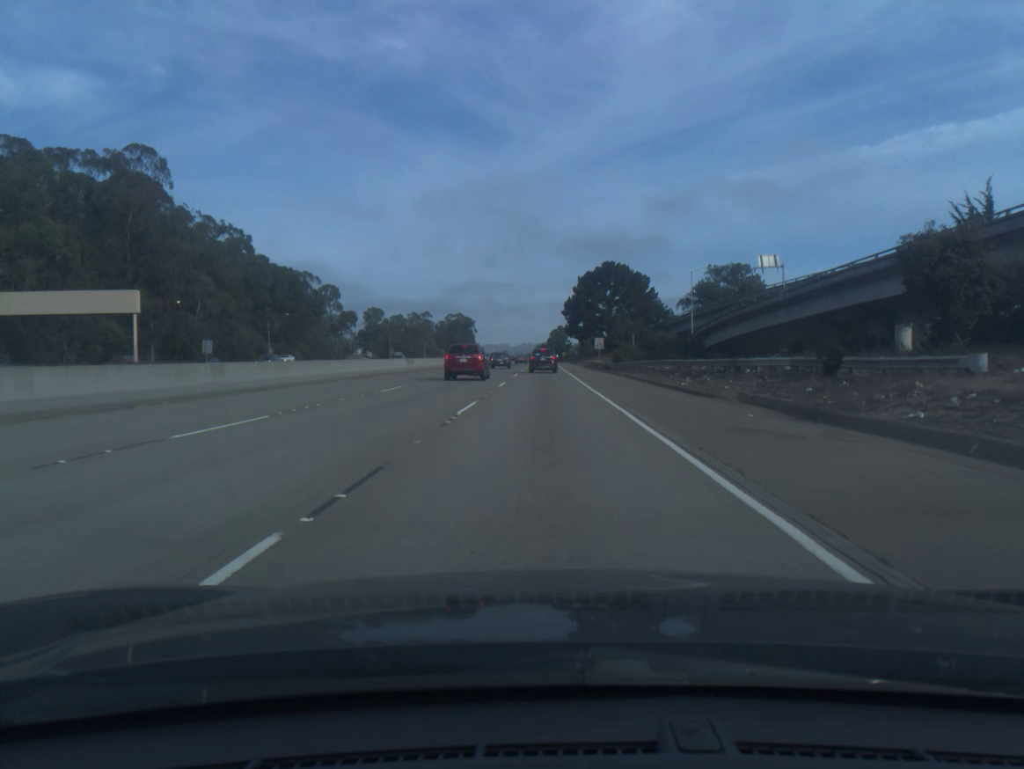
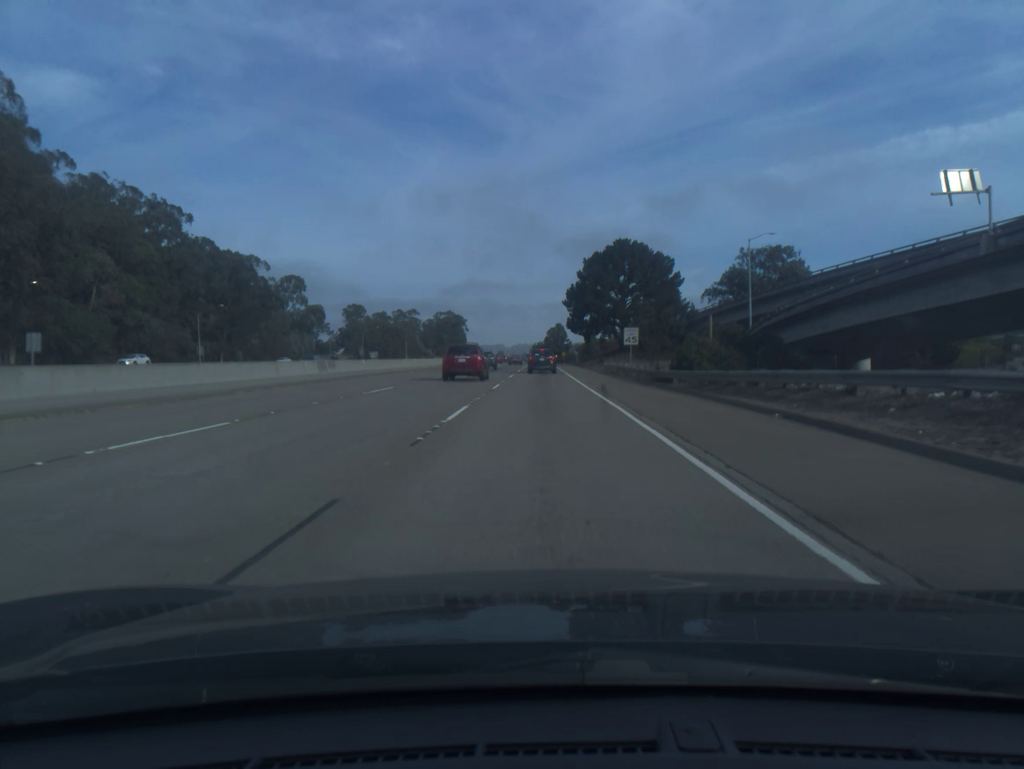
(+0.1, +31.2) m; 0°
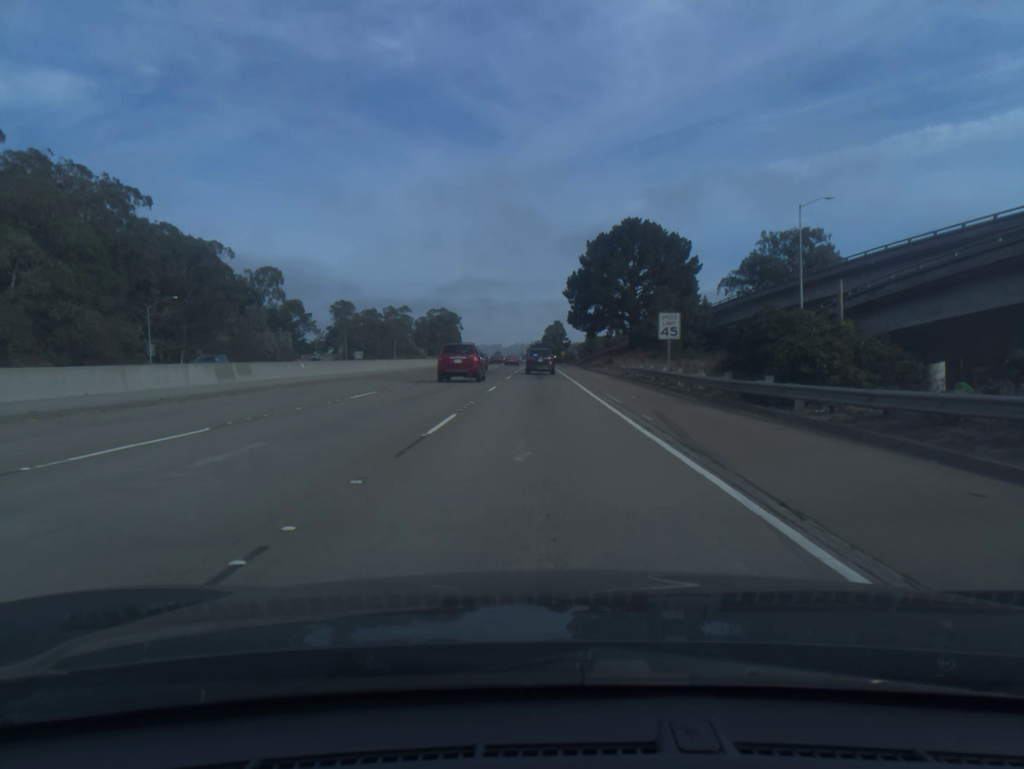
(0.0, +15.6) m; 0°
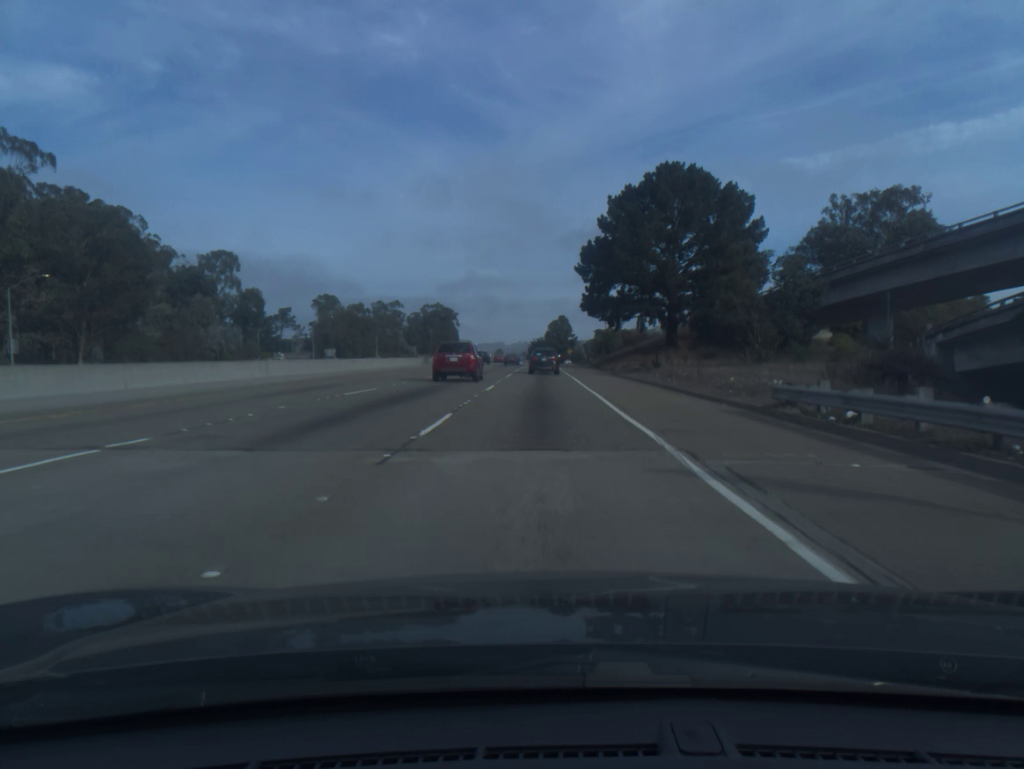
(0.0, +30.5) m; 0°
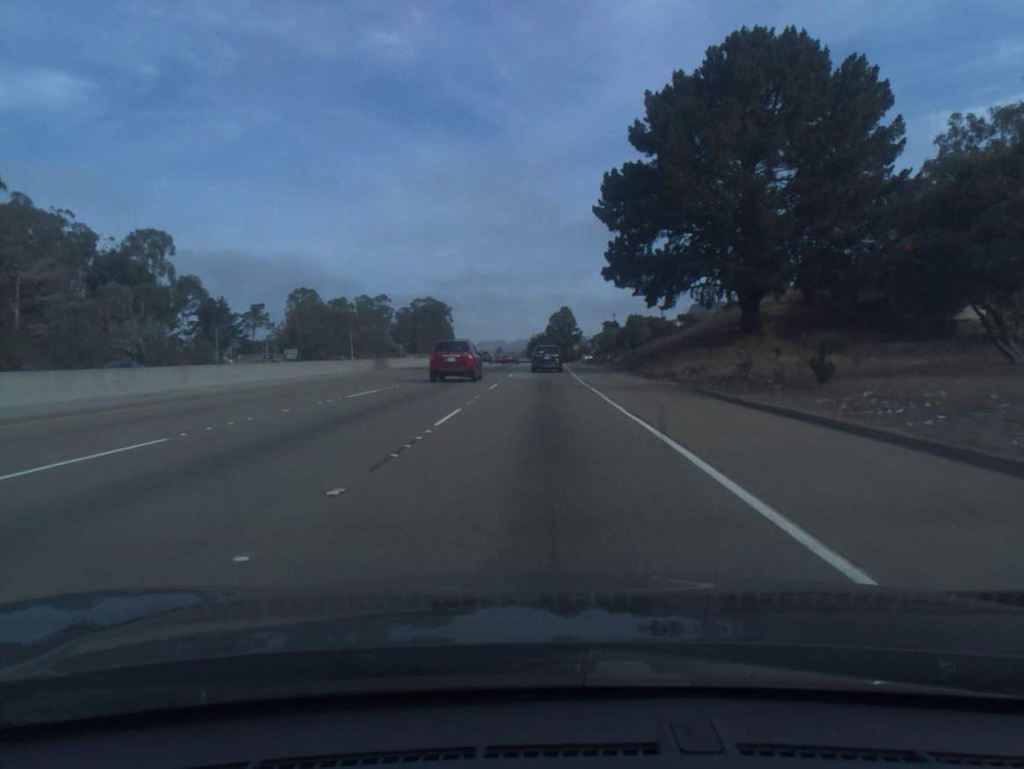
(0.0, +29.3) m; 0°
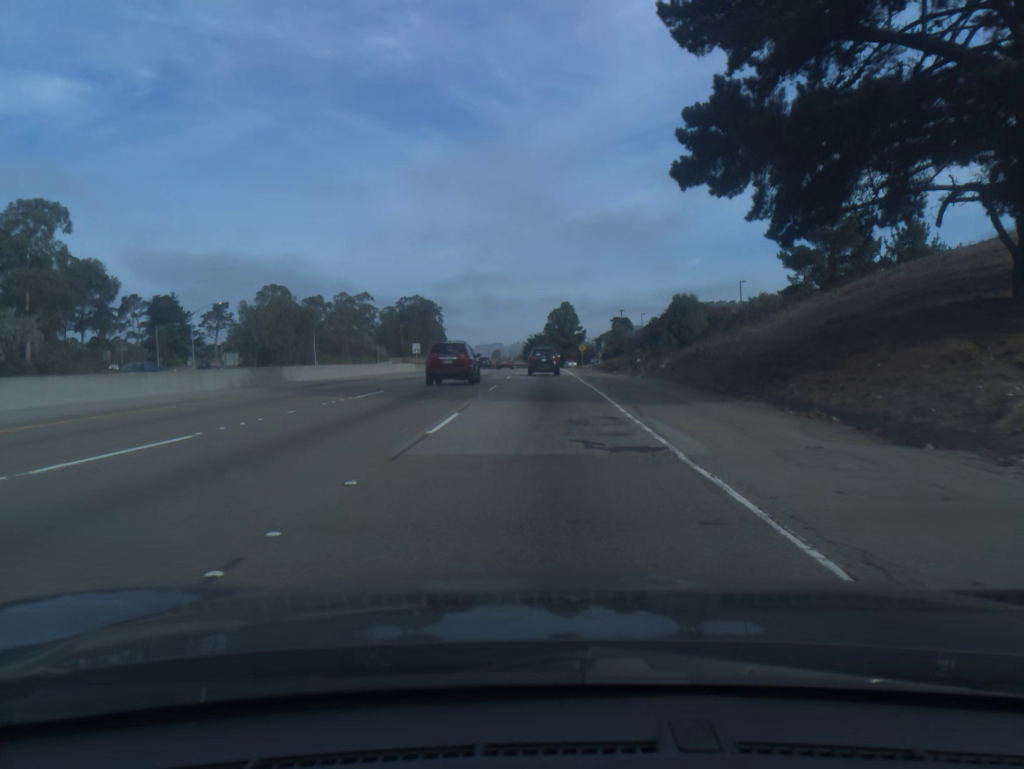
(0.0, +28.7) m; 0°
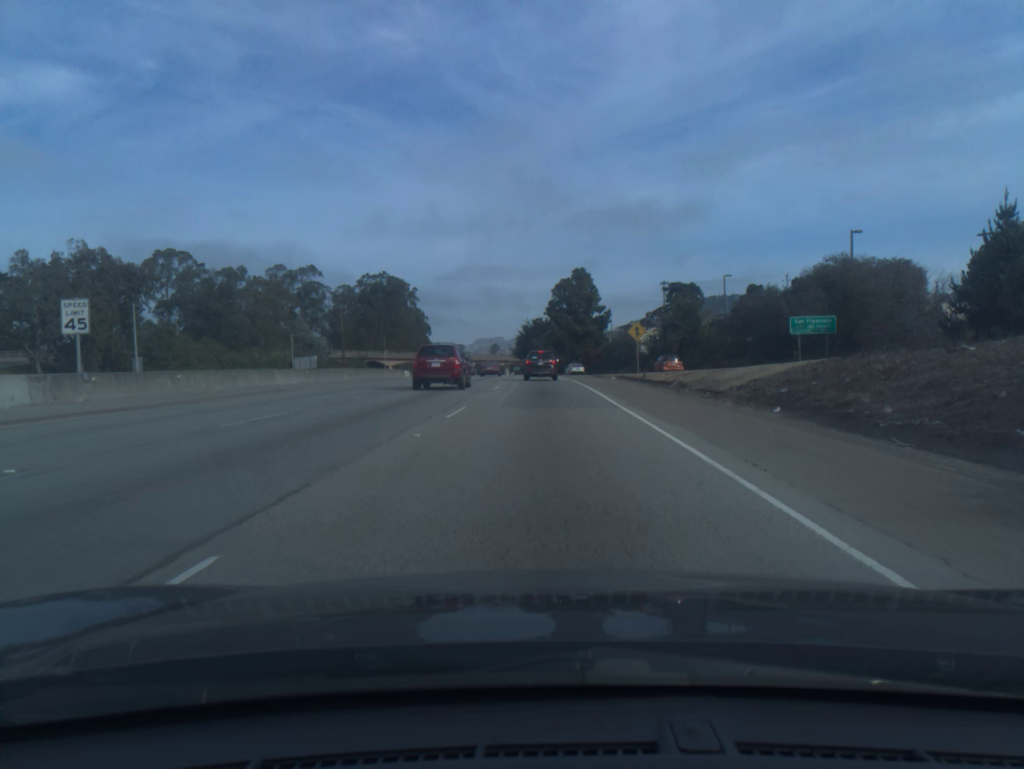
(0.0, +69.4) m; 0°
